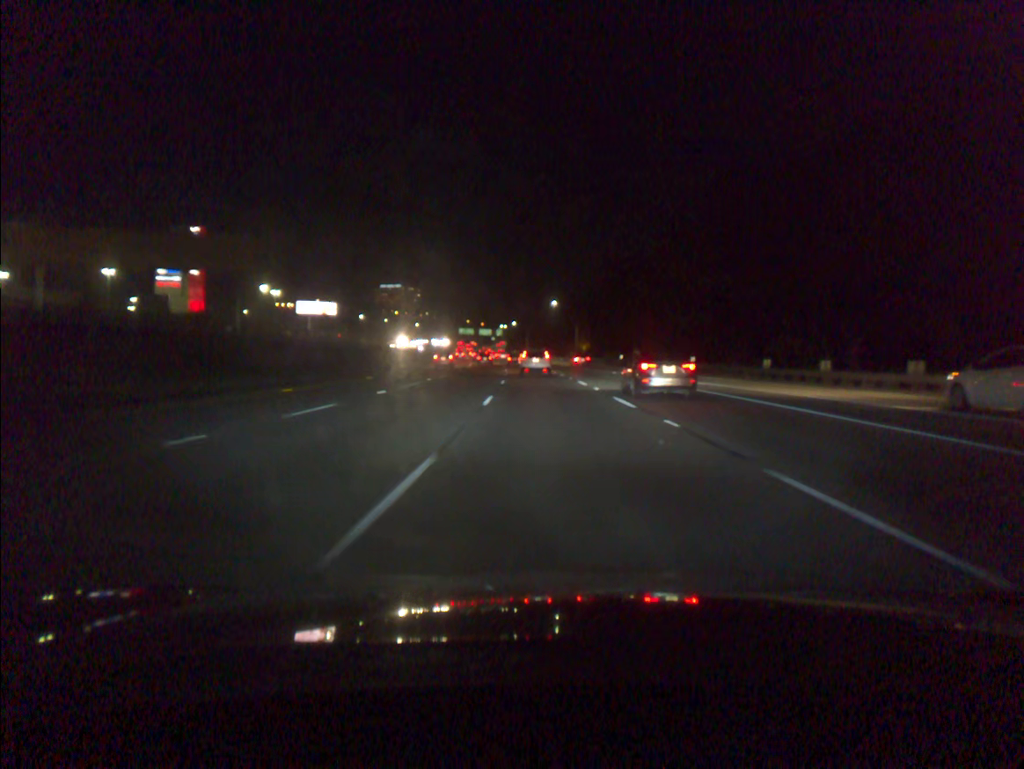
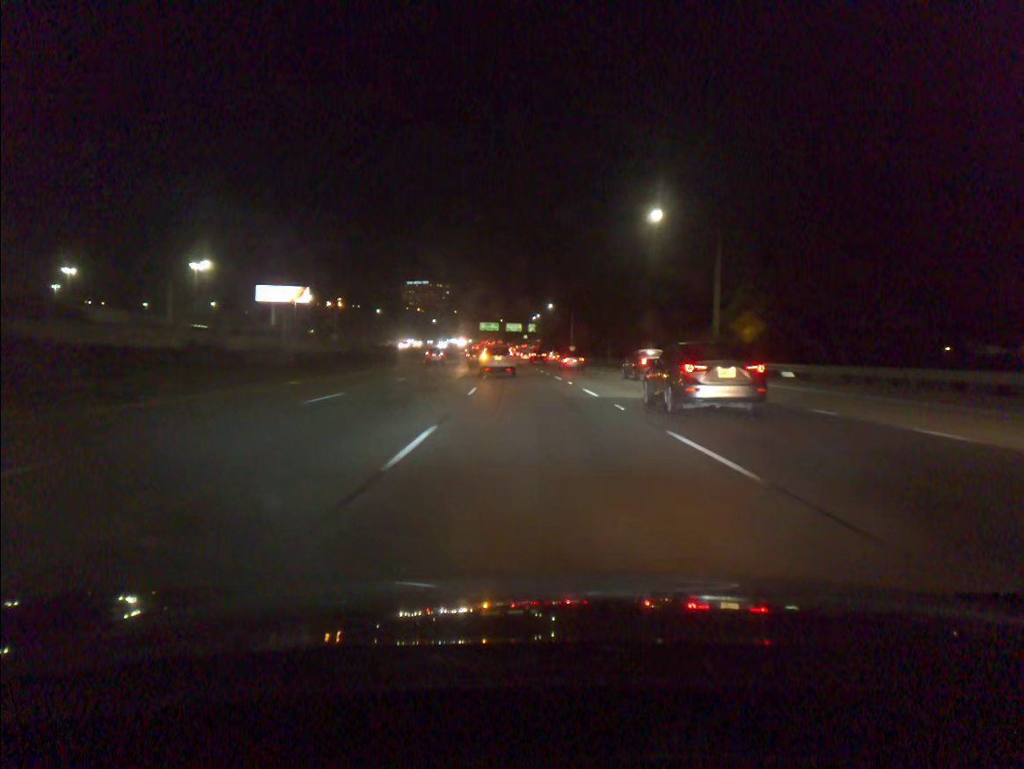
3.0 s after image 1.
(-1.9, +83.9) m; -3°
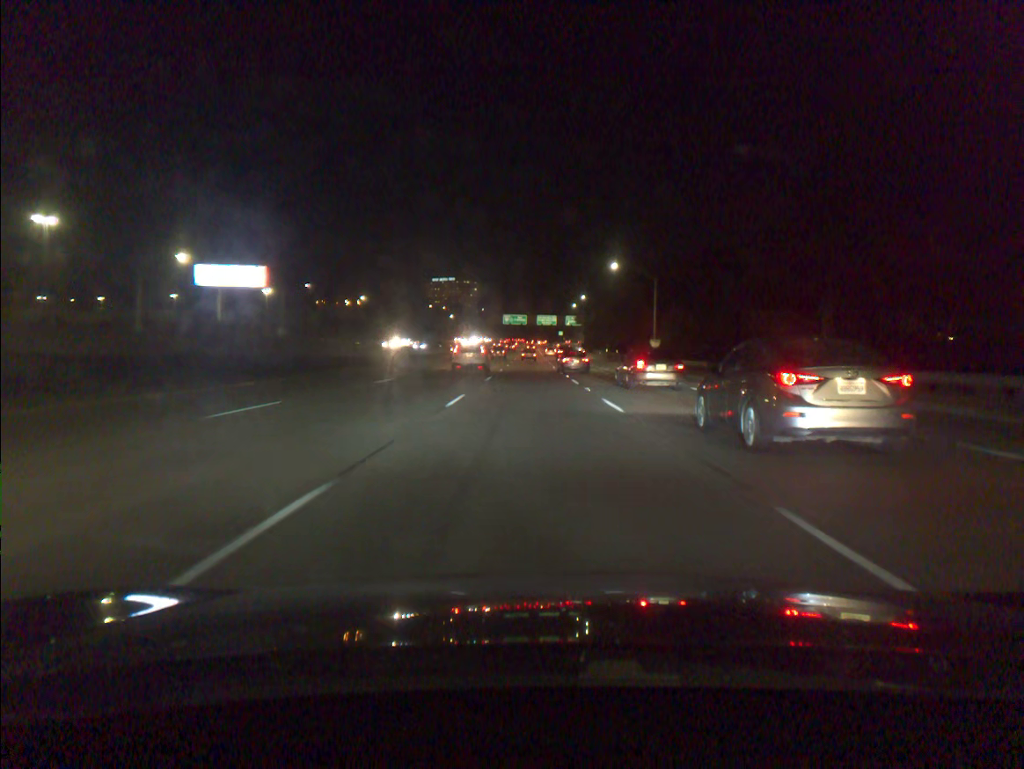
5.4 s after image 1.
(-1.8, +64.4) m; -2°
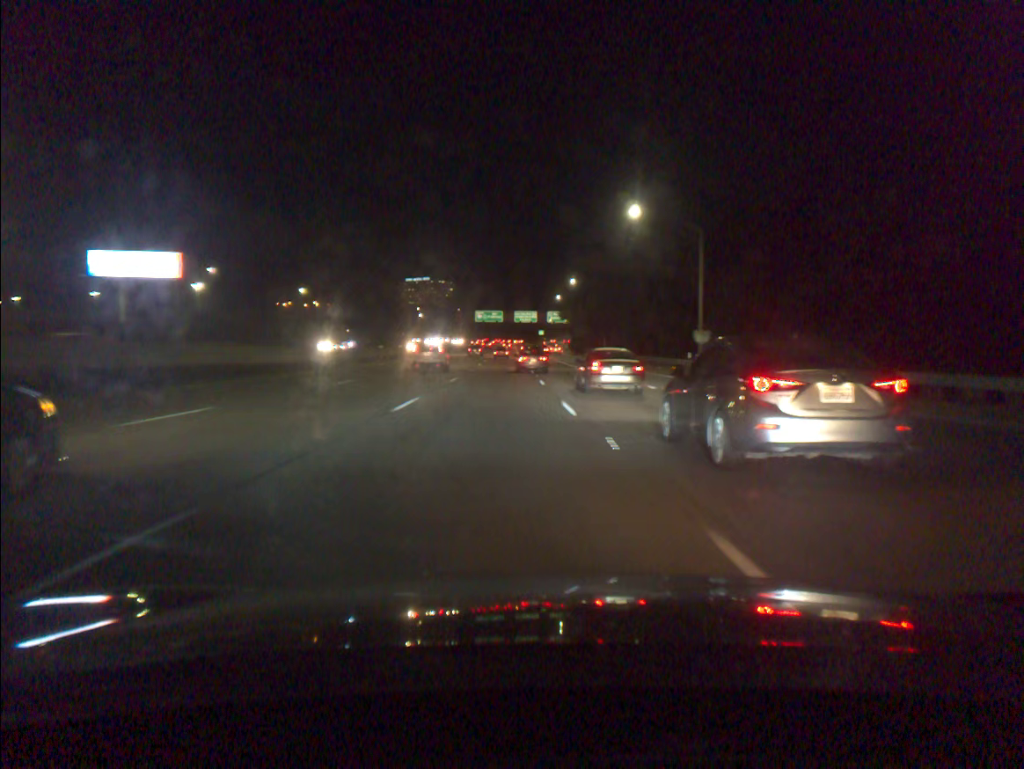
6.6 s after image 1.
(+0.4, +30.1) m; +1°
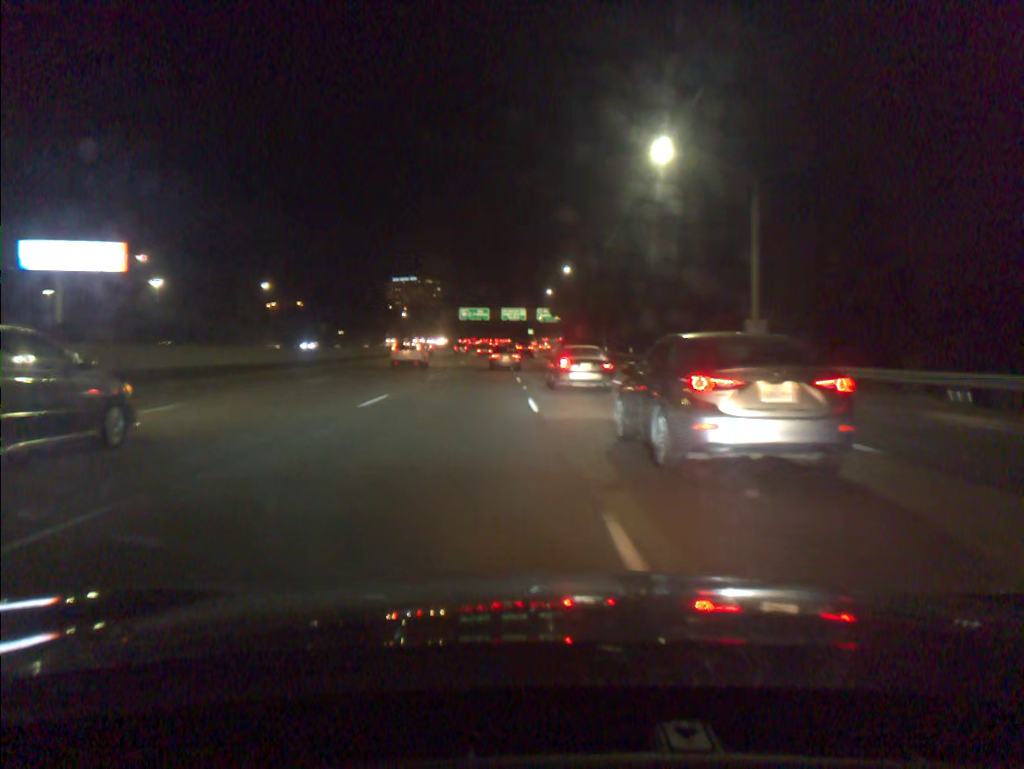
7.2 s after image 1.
(+0.1, +14.4) m; +1°
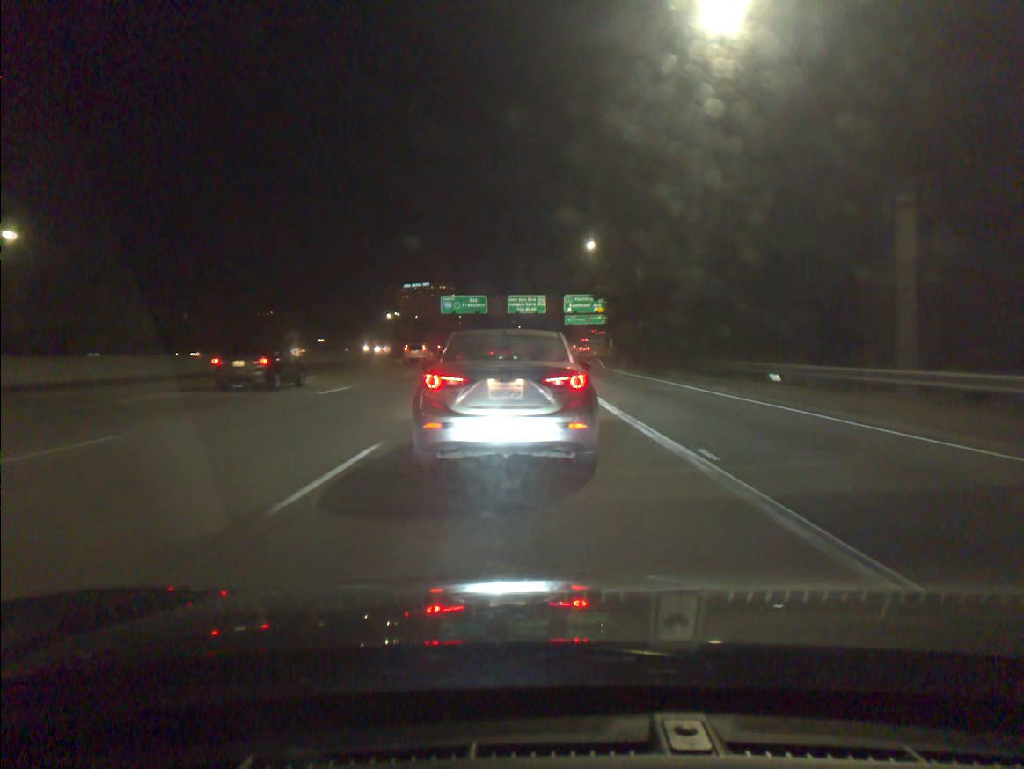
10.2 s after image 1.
(-0.5, +68.2) m; -2°
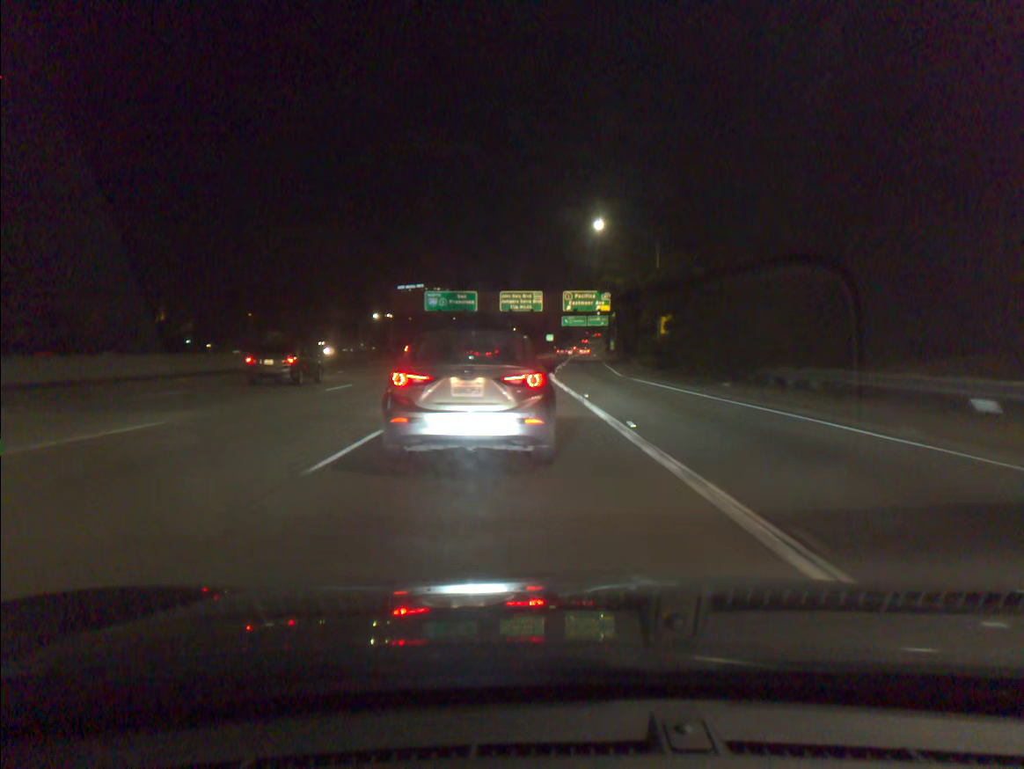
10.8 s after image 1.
(0.0, +12.7) m; 0°
